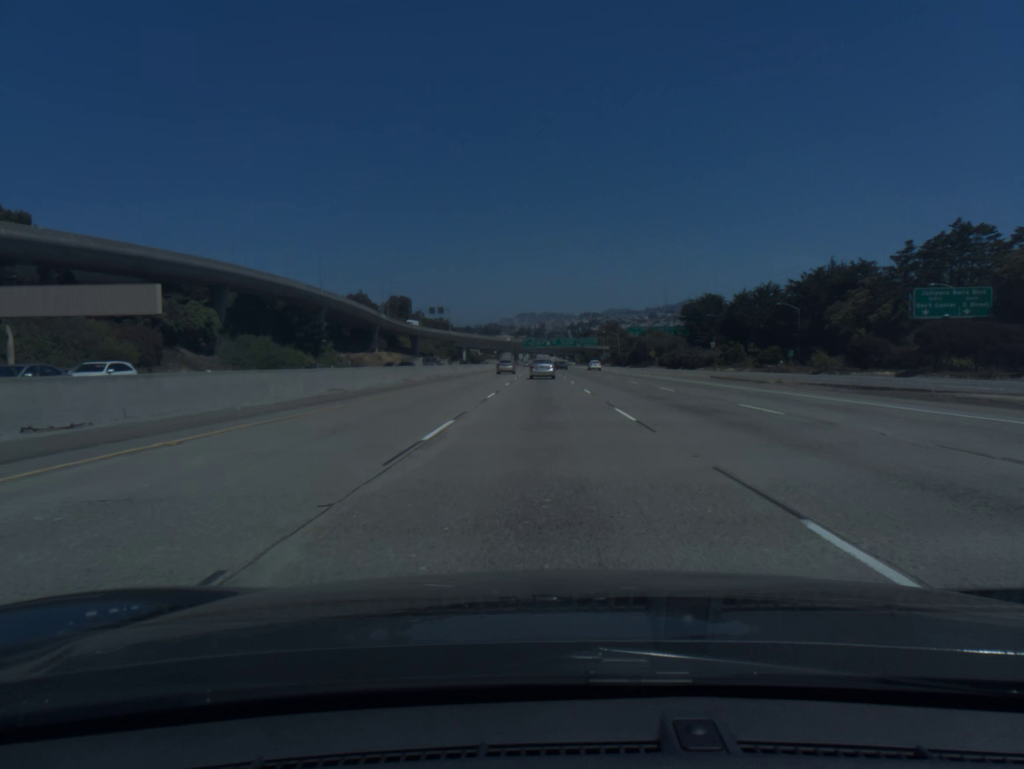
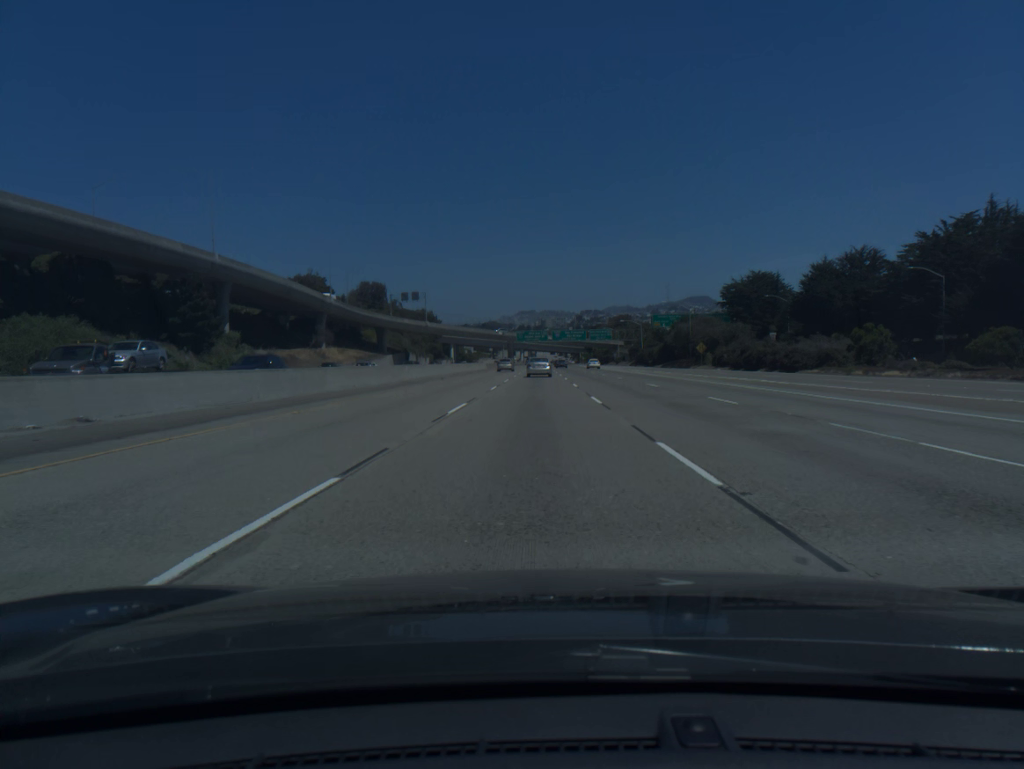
(+0.1, +51.7) m; 0°
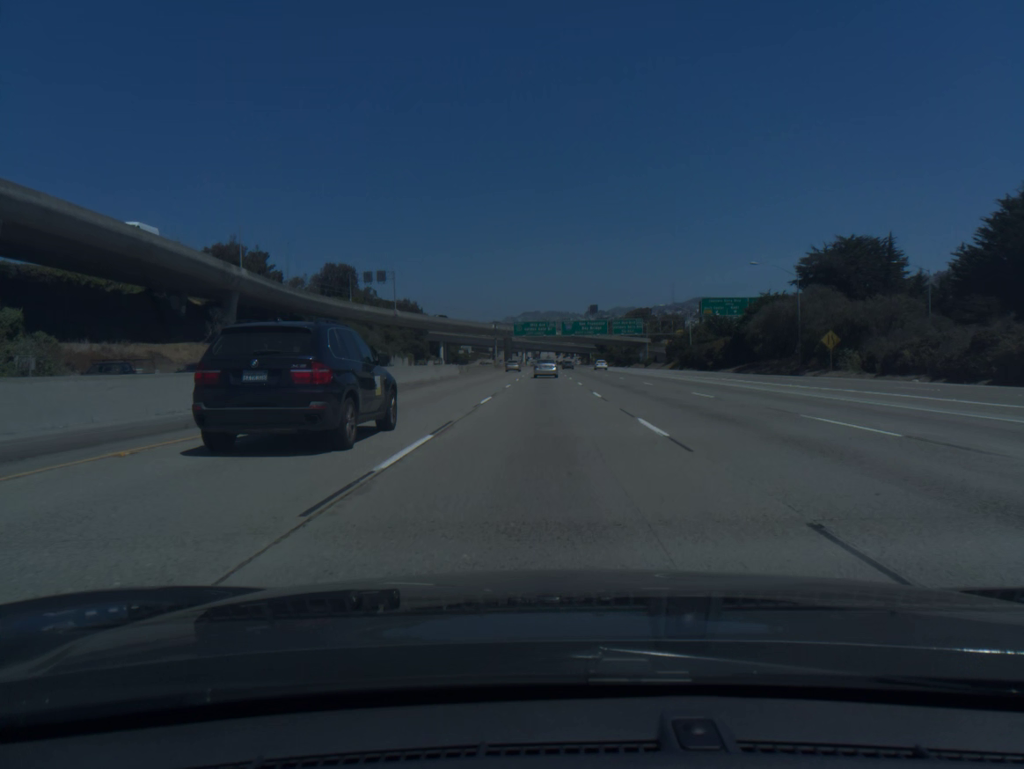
(-0.3, +52.0) m; 0°
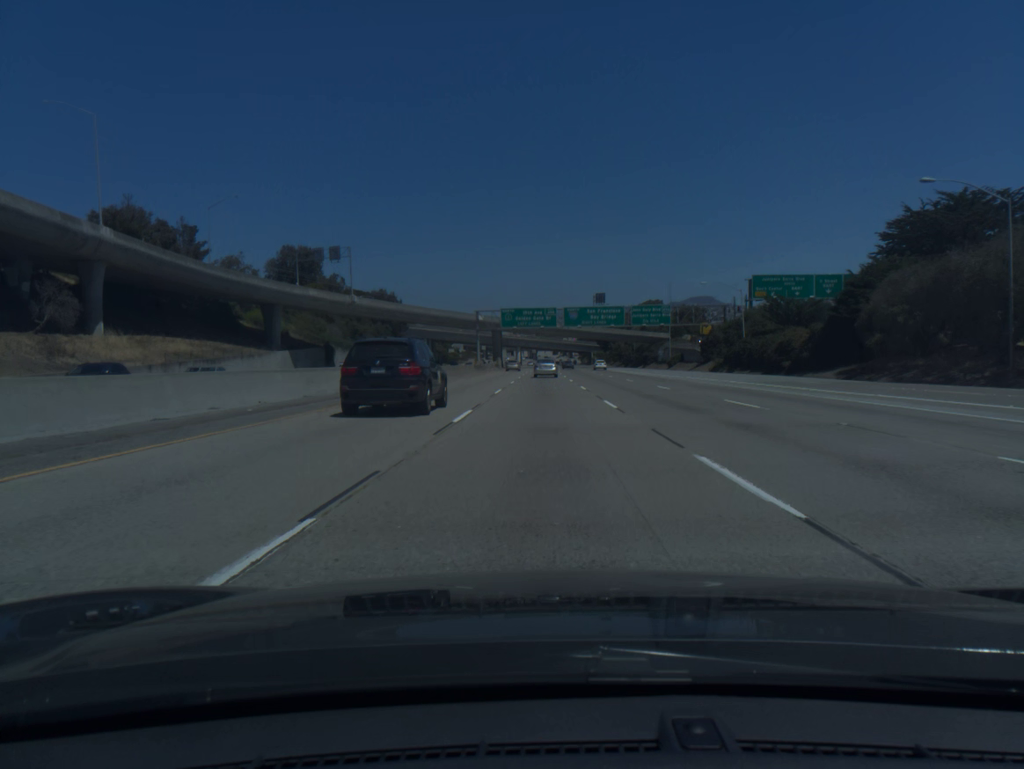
(+0.1, +34.8) m; 0°
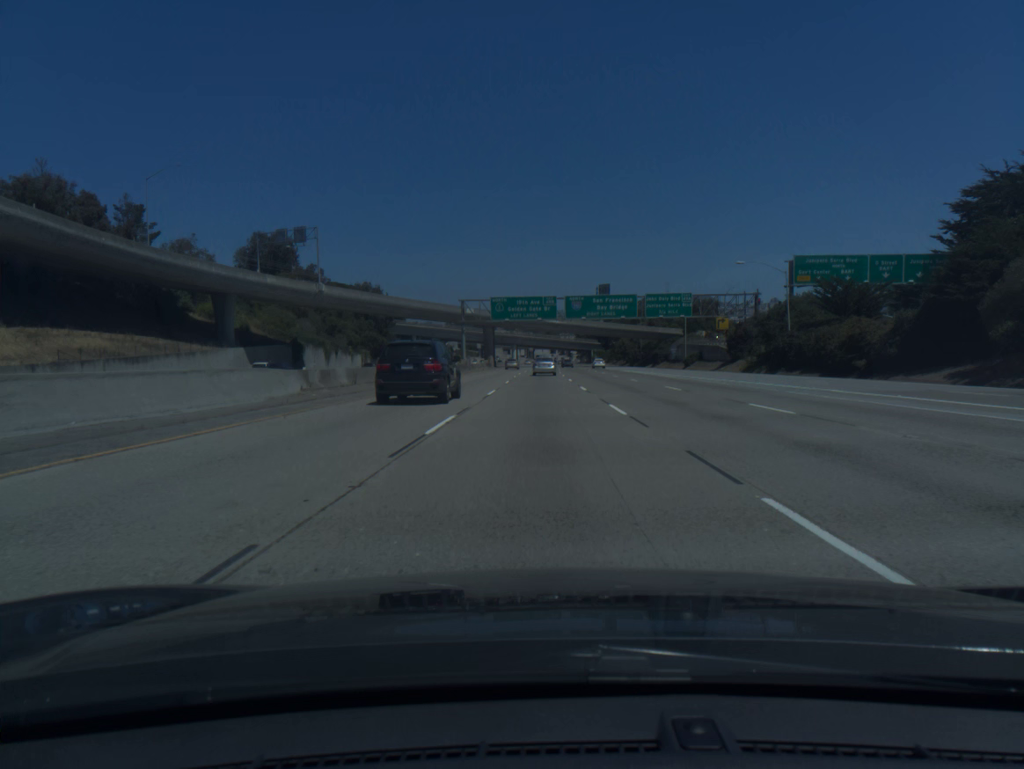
(0.0, +17.4) m; 0°
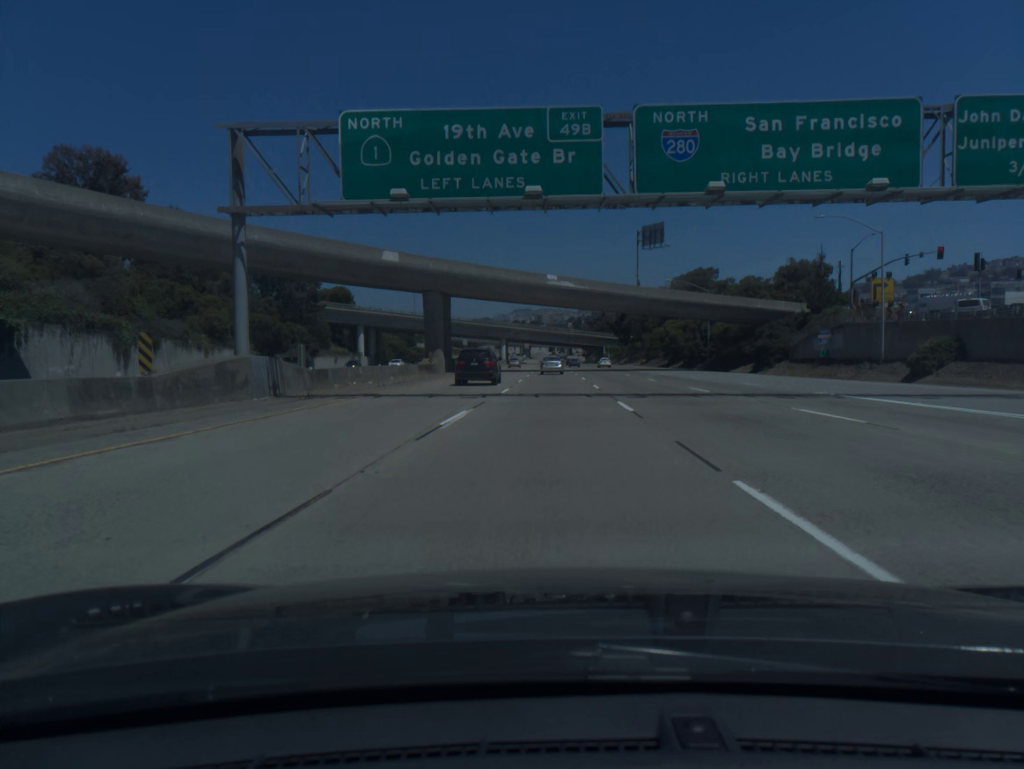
(-0.1, +70.2) m; 0°
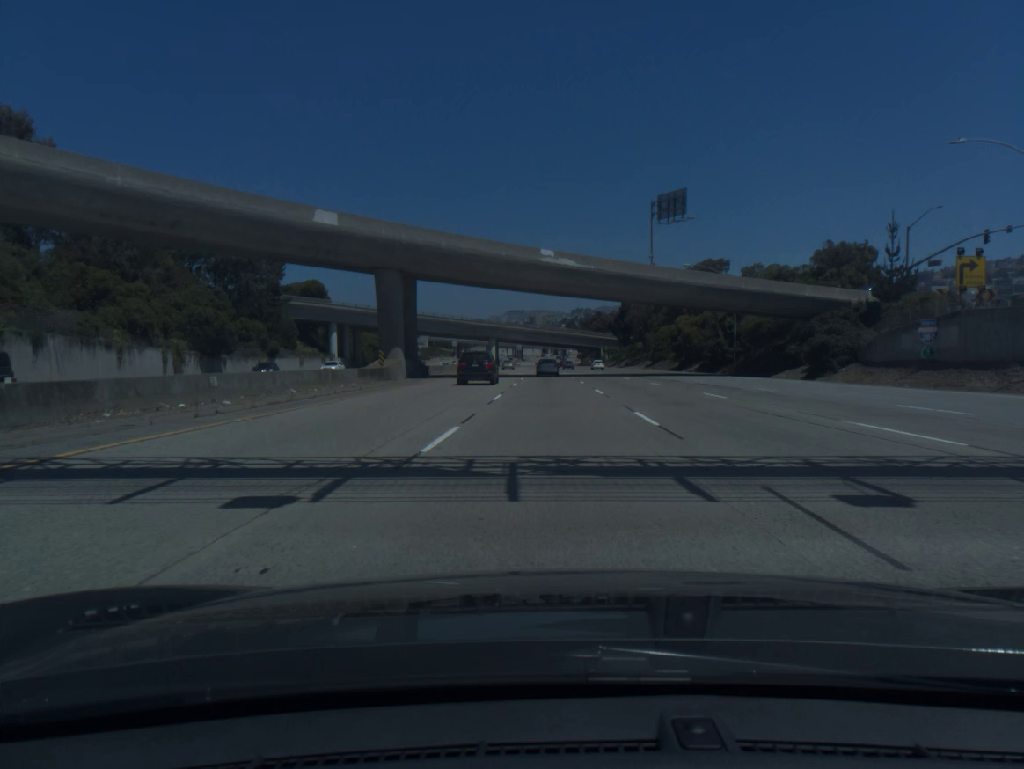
(+0.1, +17.7) m; +1°
